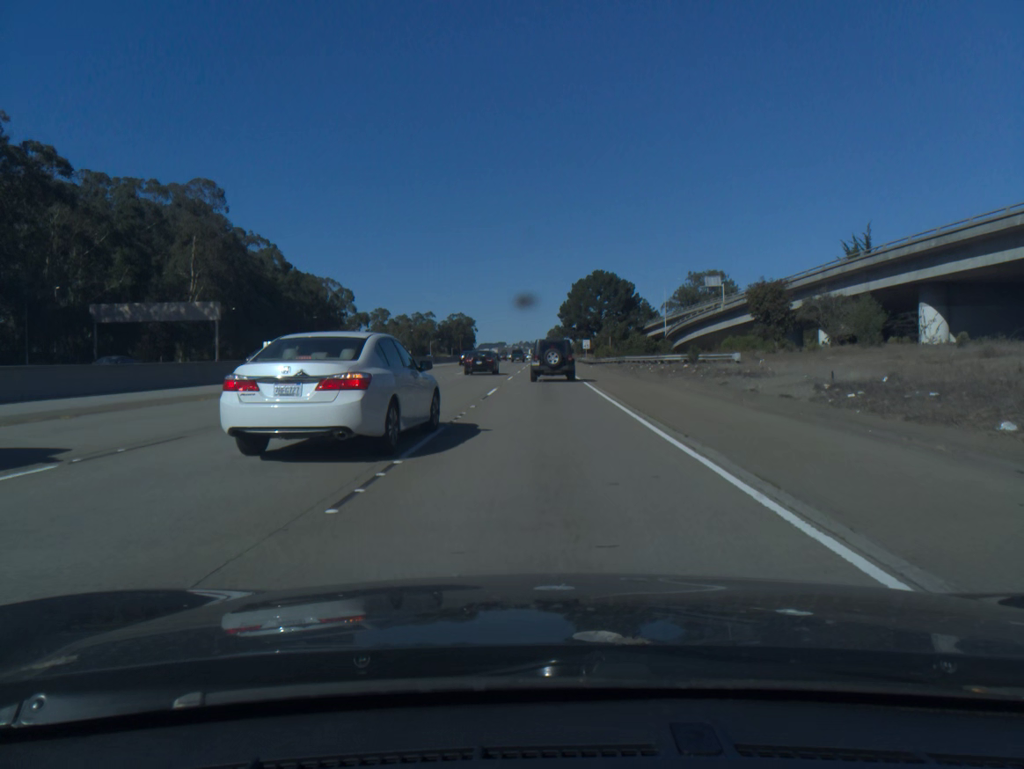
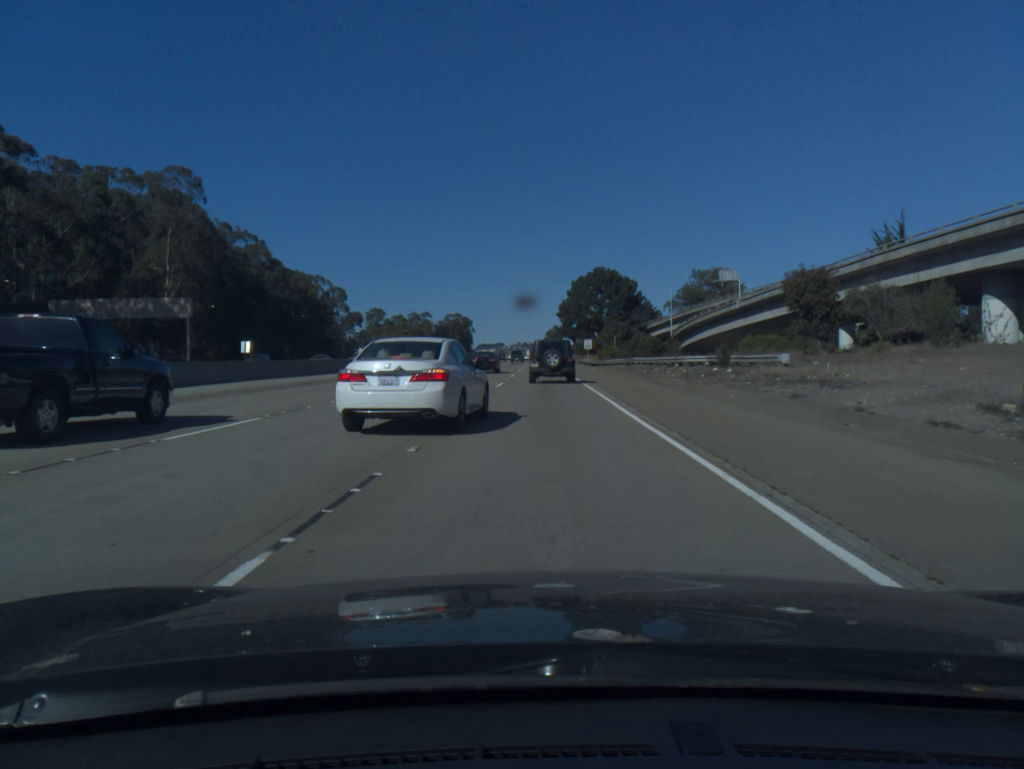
(0.0, +8.3) m; 0°
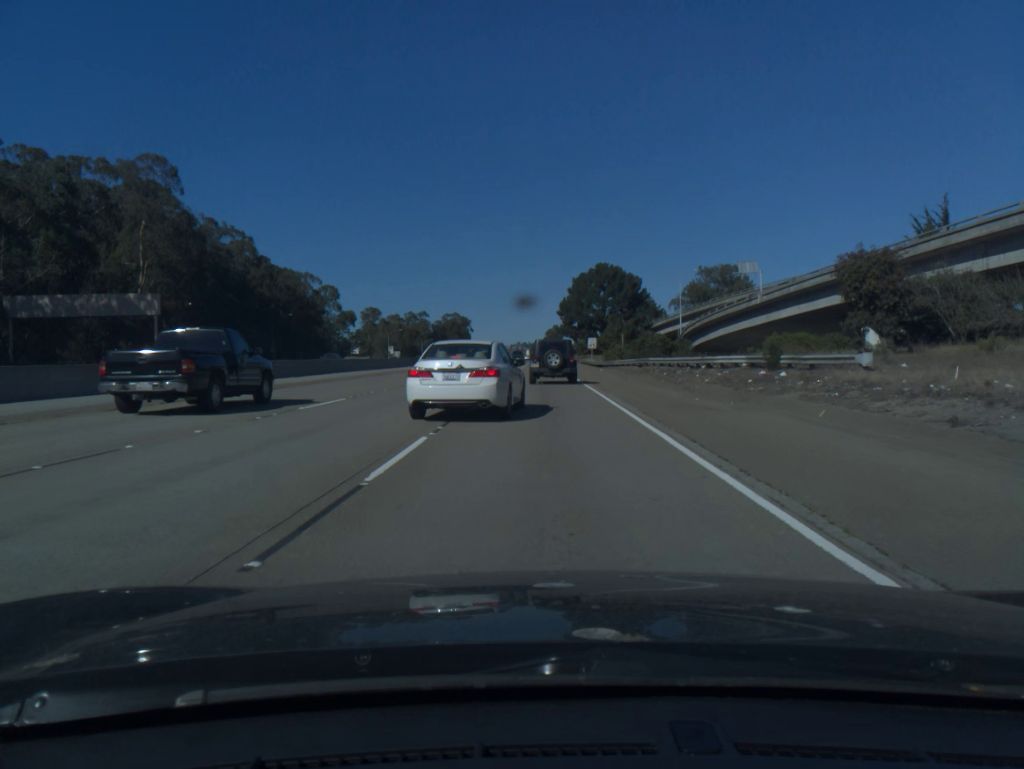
(0.0, +7.9) m; 0°
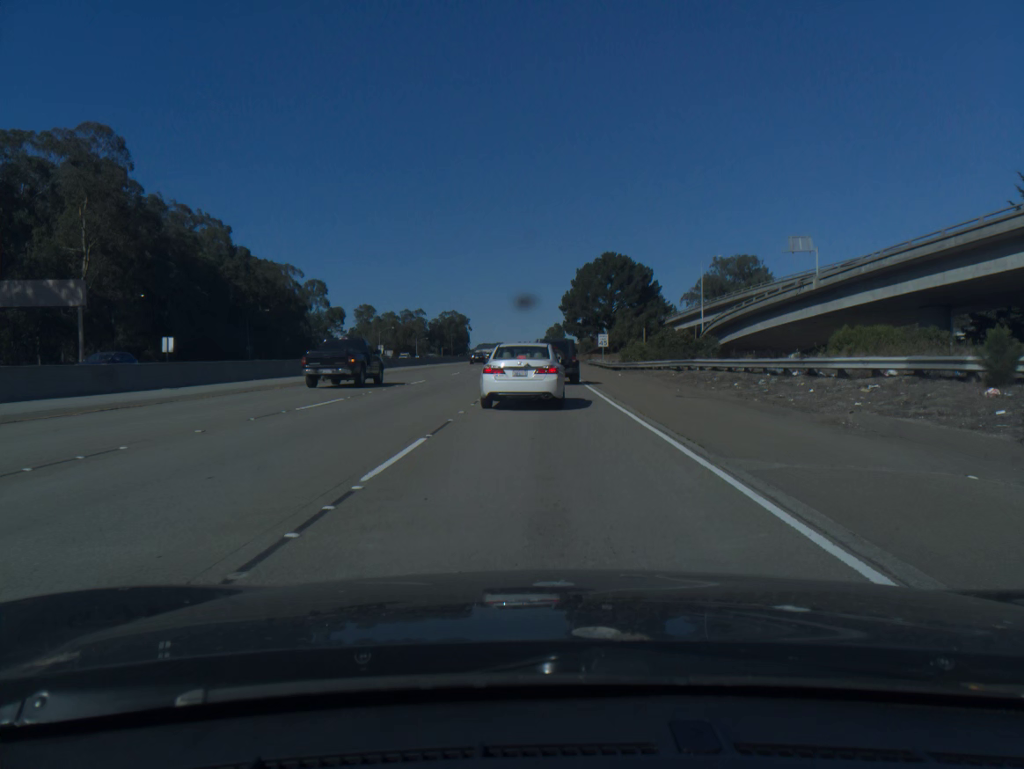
(0.0, +14.8) m; 0°
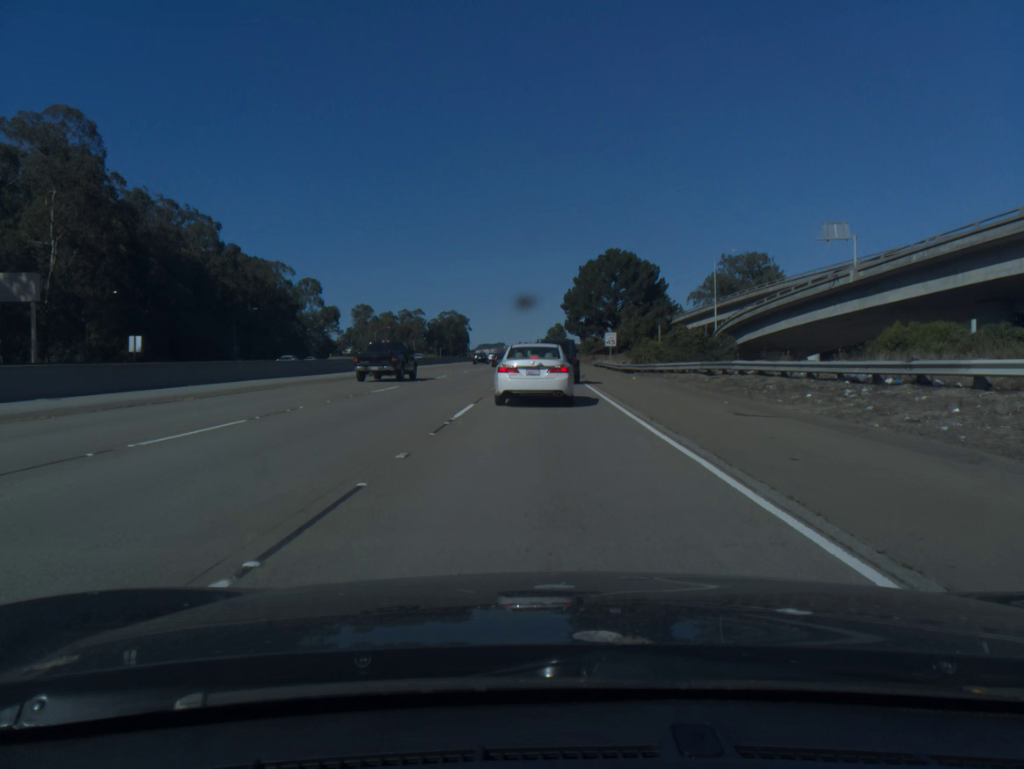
(0.0, +7.0) m; 0°
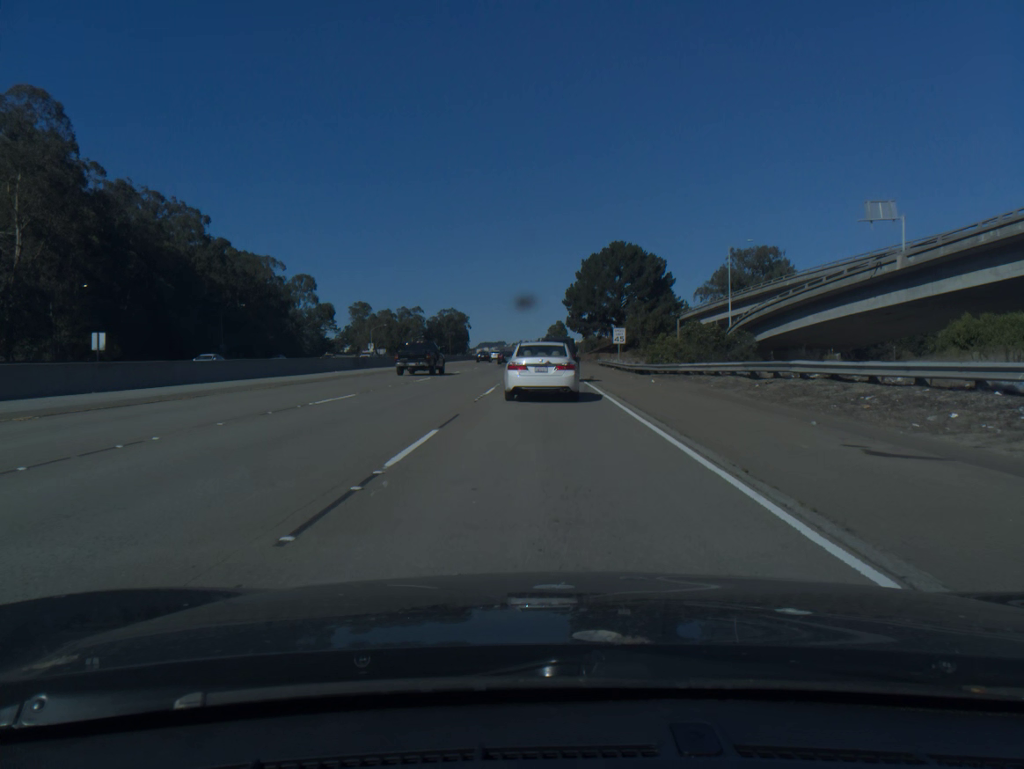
(0.0, +6.7) m; 0°
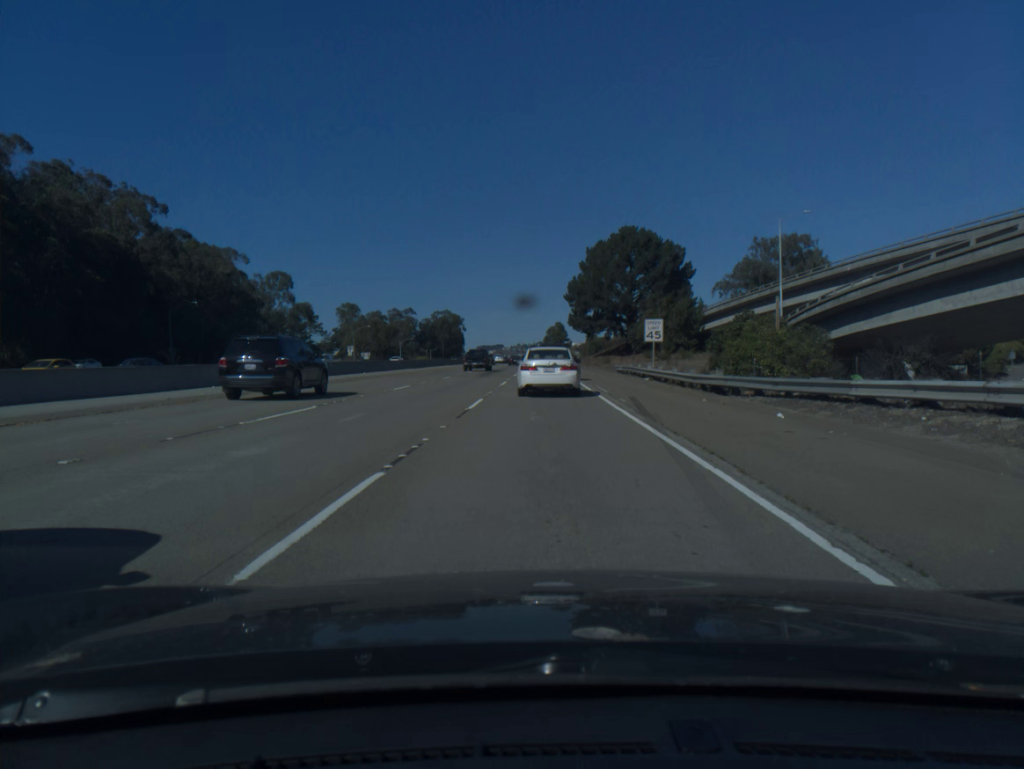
(0.0, +18.7) m; 0°
